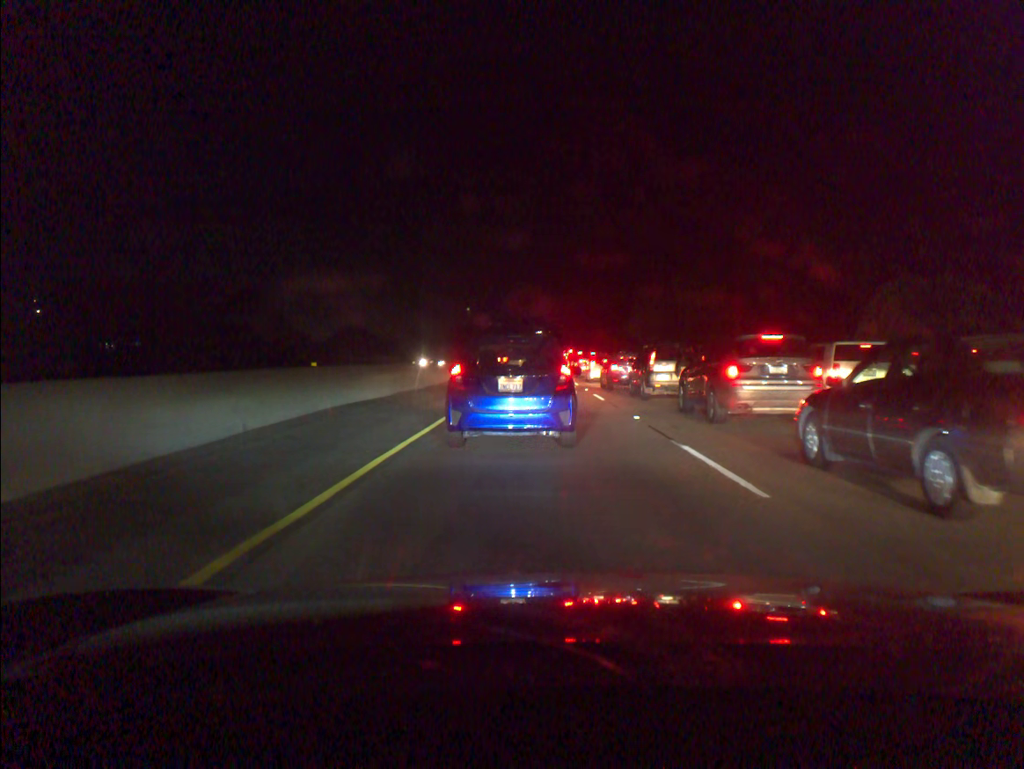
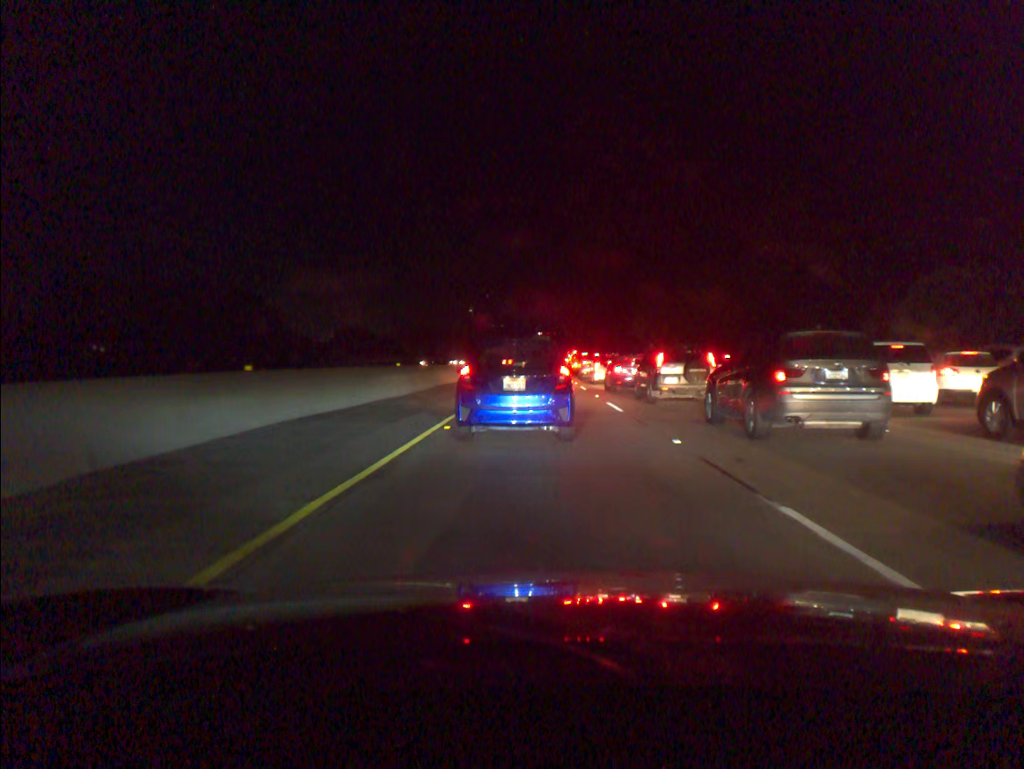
(0.0, +4.2) m; 0°
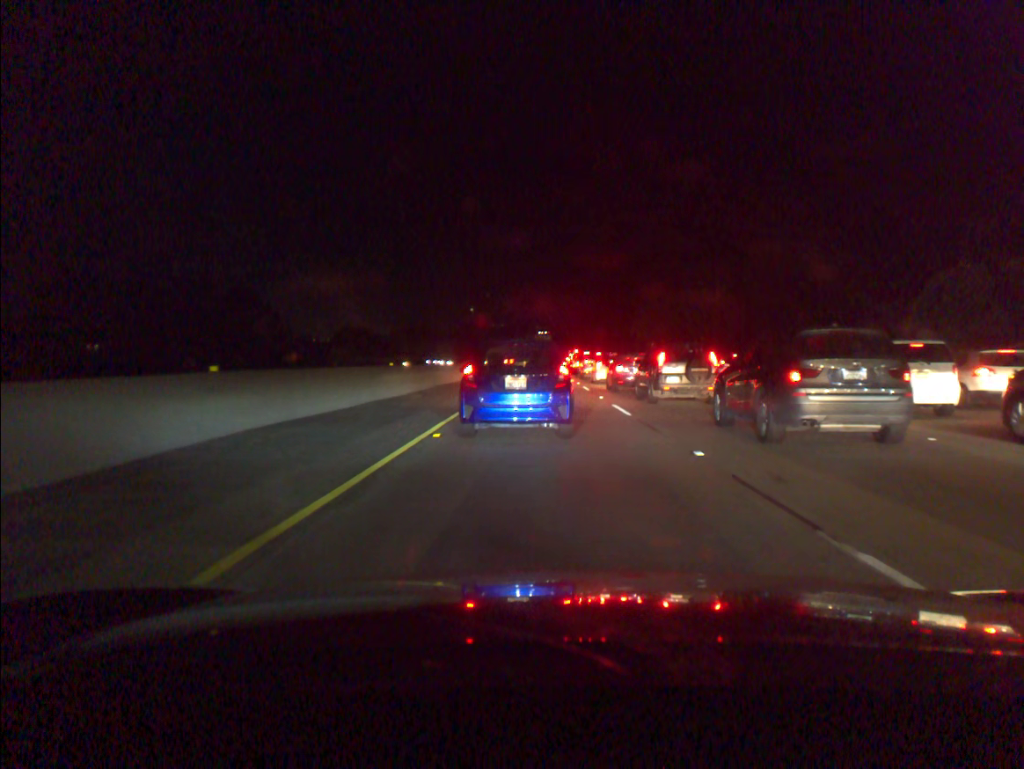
(0.0, +1.5) m; 0°
